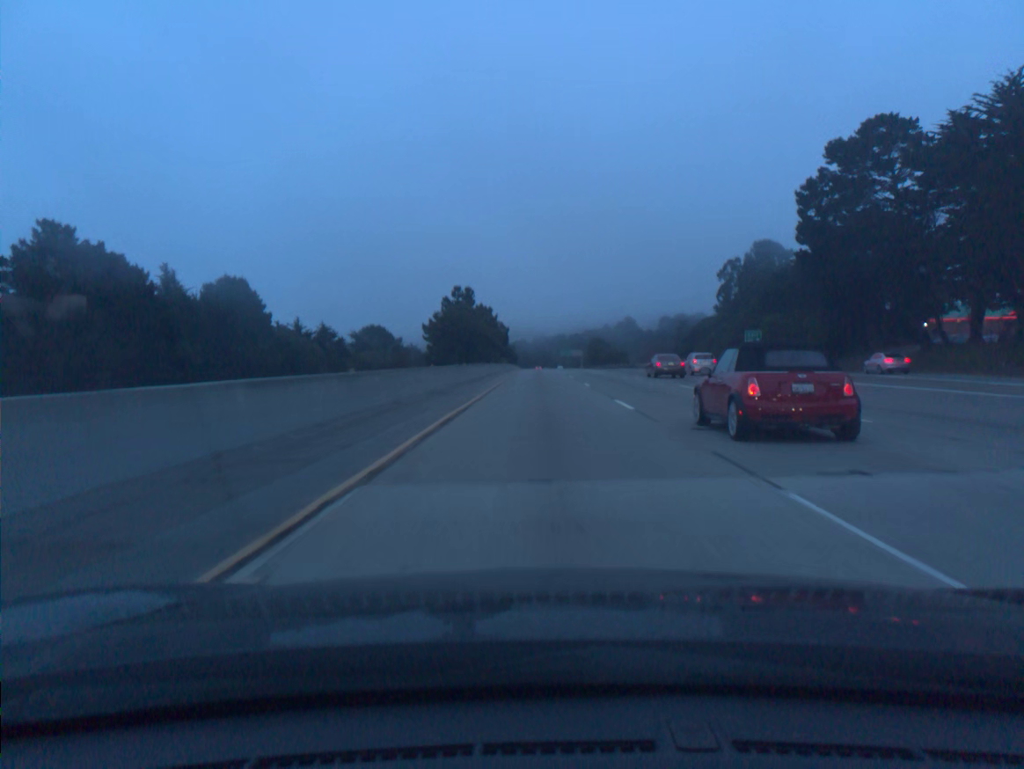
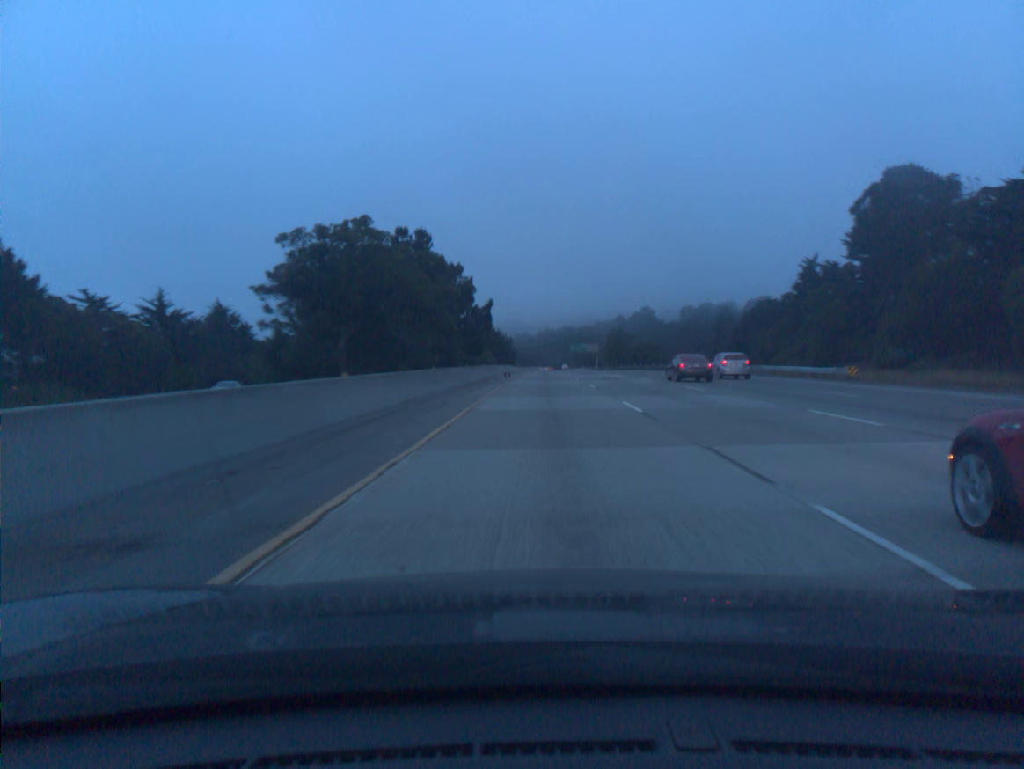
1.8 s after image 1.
(-0.2, +59.2) m; 0°
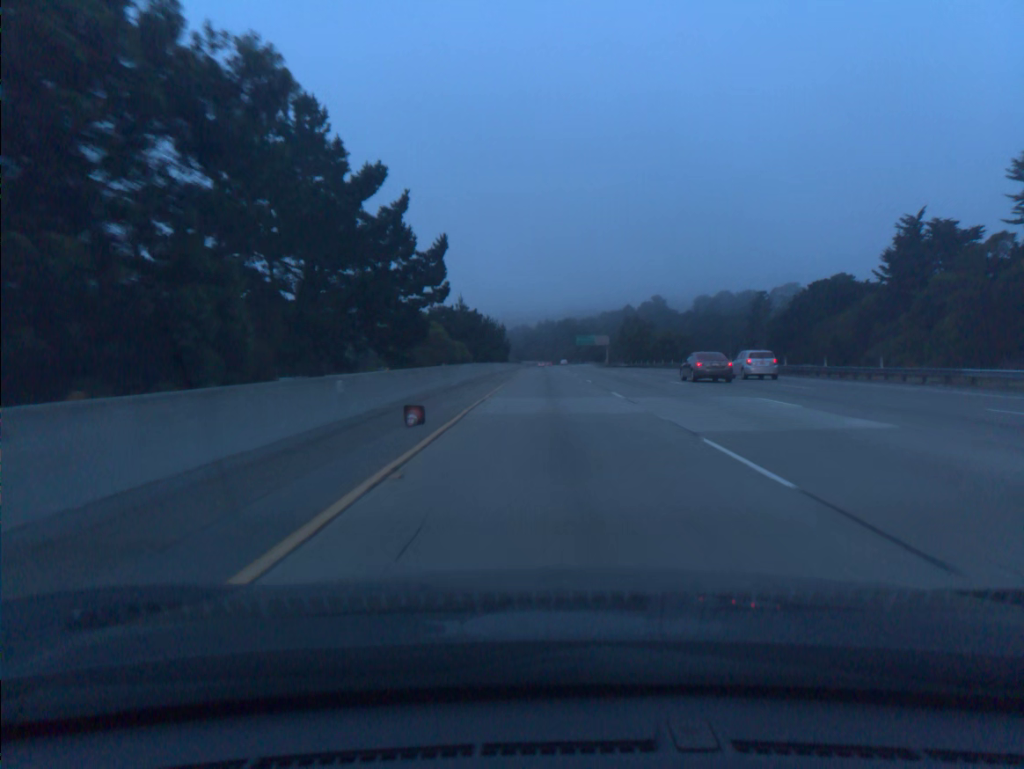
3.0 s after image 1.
(0.0, +39.5) m; 0°
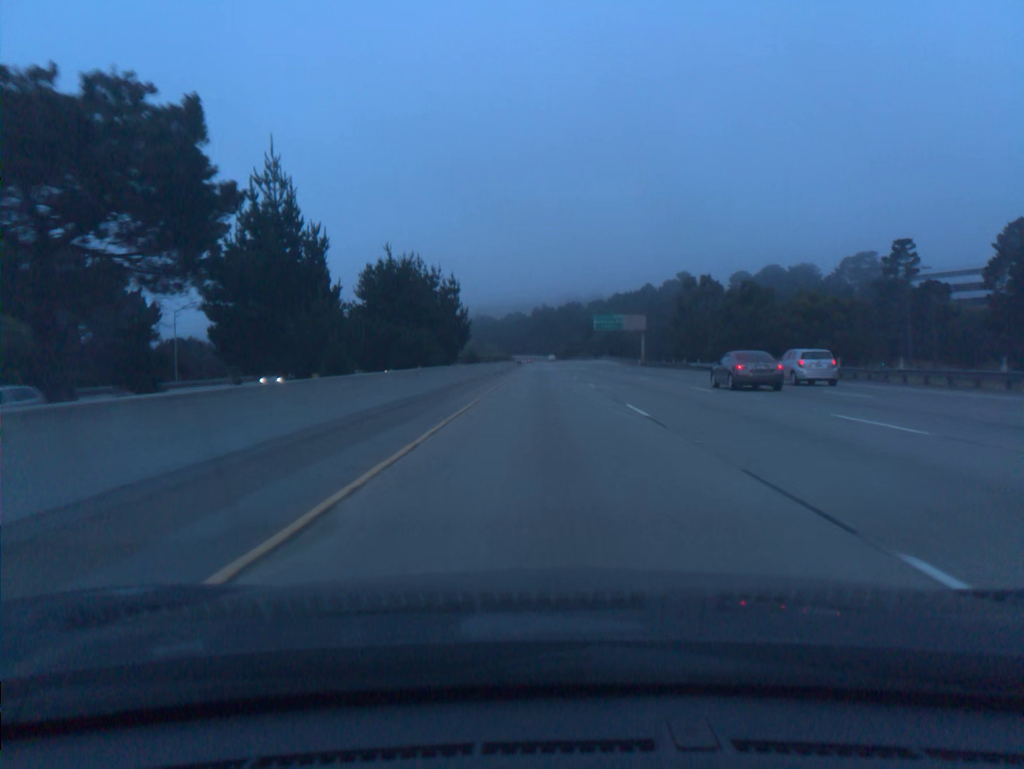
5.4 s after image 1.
(+0.4, +79.1) m; 0°
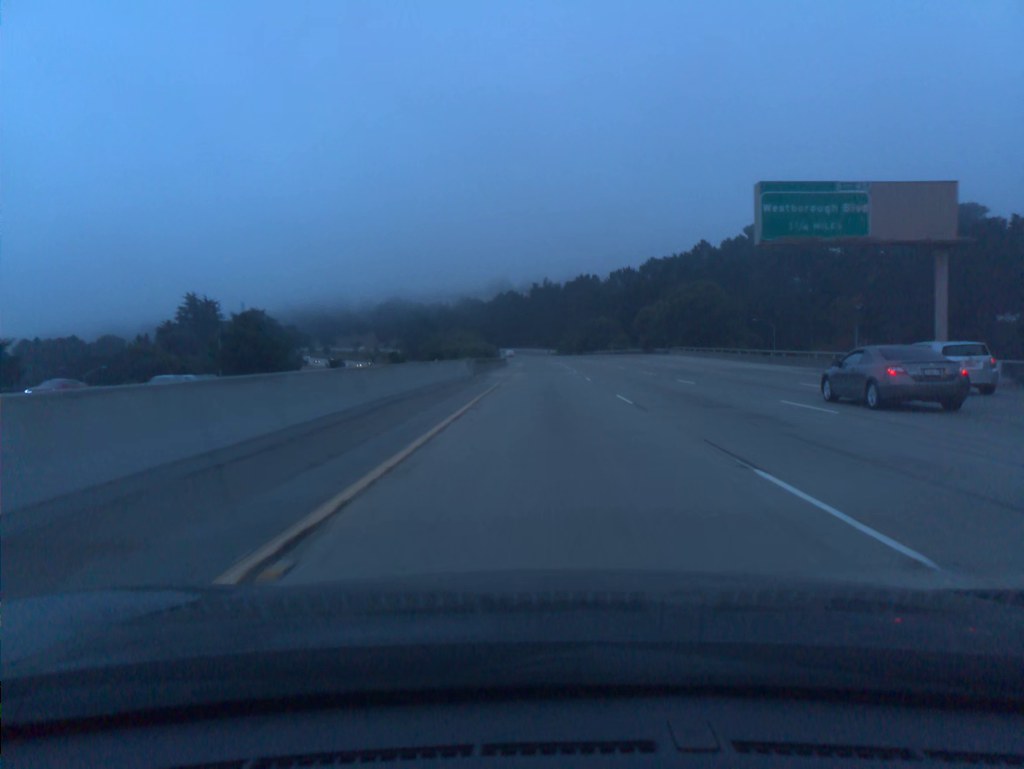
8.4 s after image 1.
(-0.3, +99.1) m; 0°
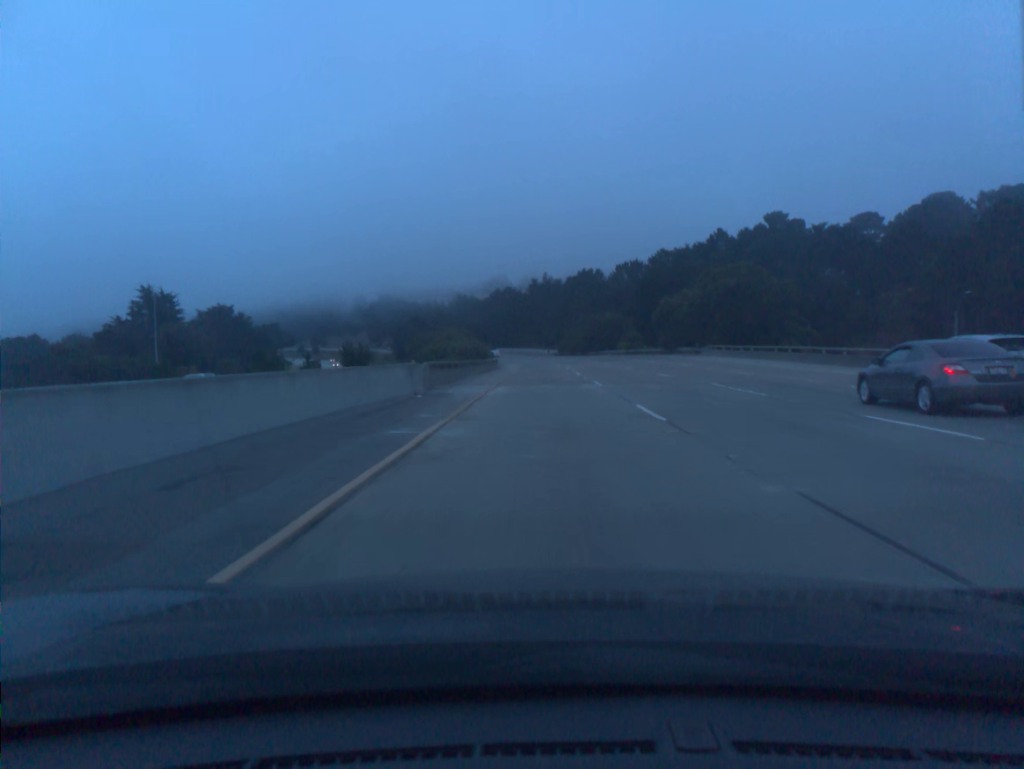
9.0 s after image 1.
(0.0, +19.8) m; 0°
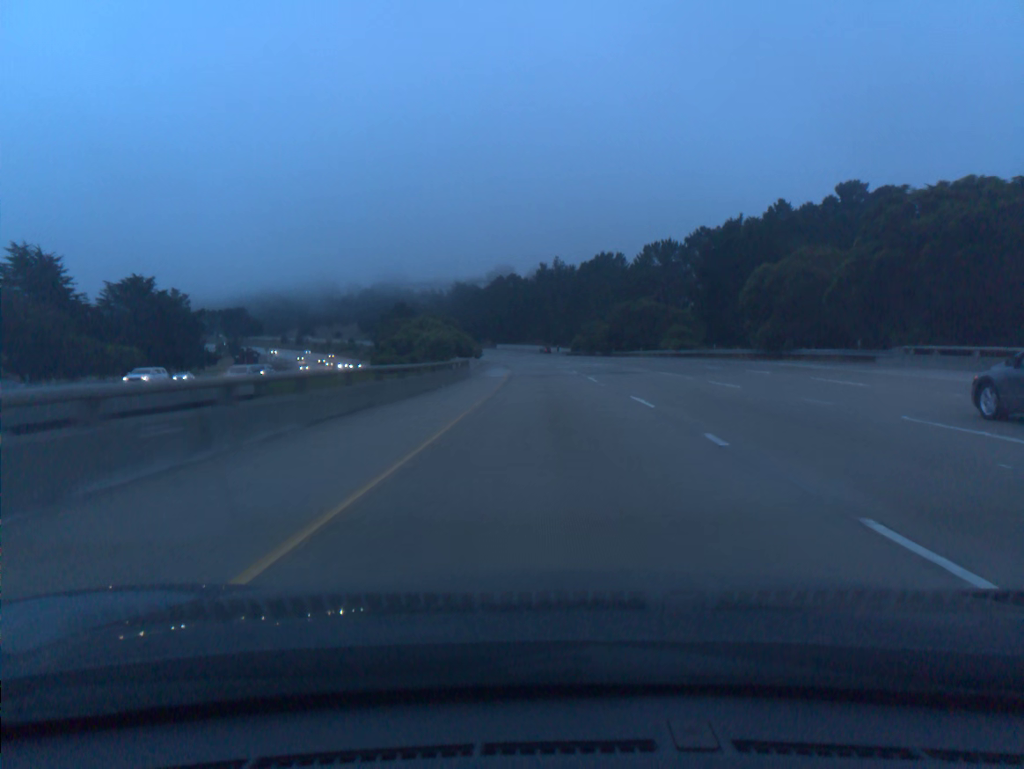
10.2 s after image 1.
(-0.1, +39.5) m; -1°
